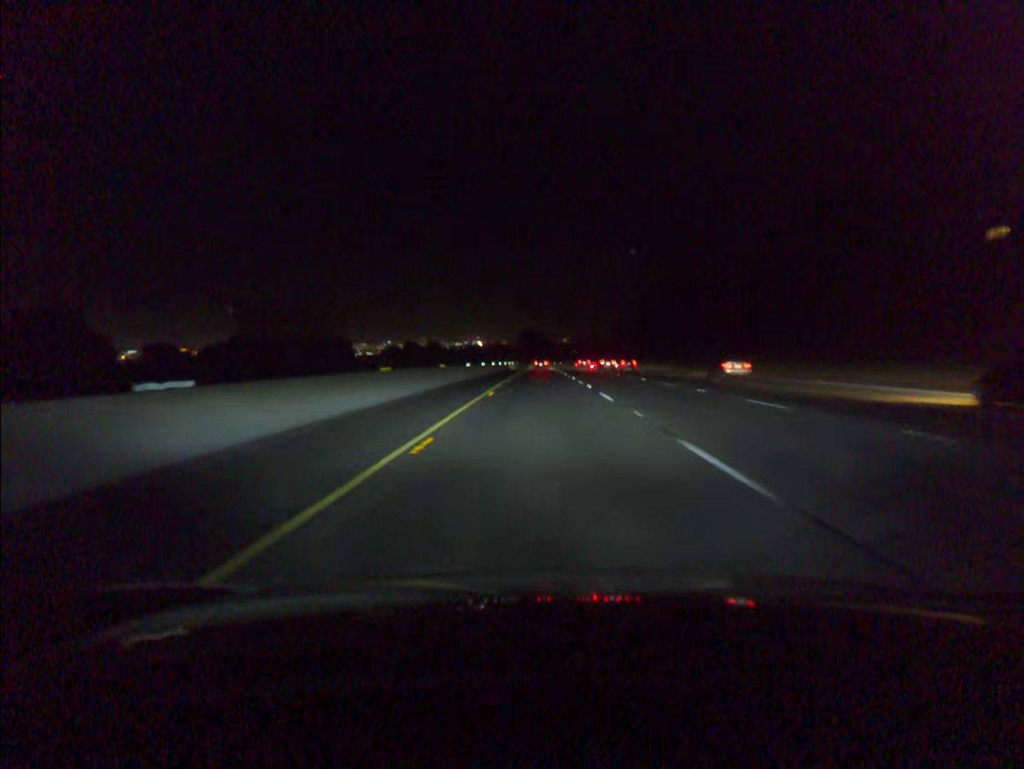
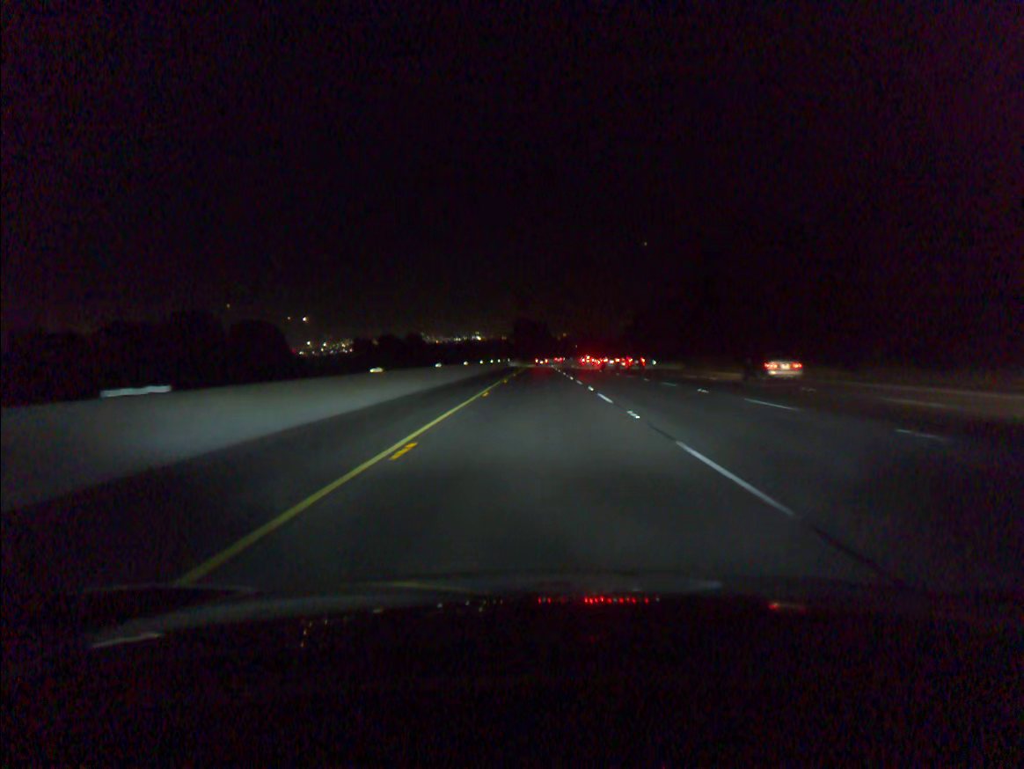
(+0.1, +44.4) m; 0°
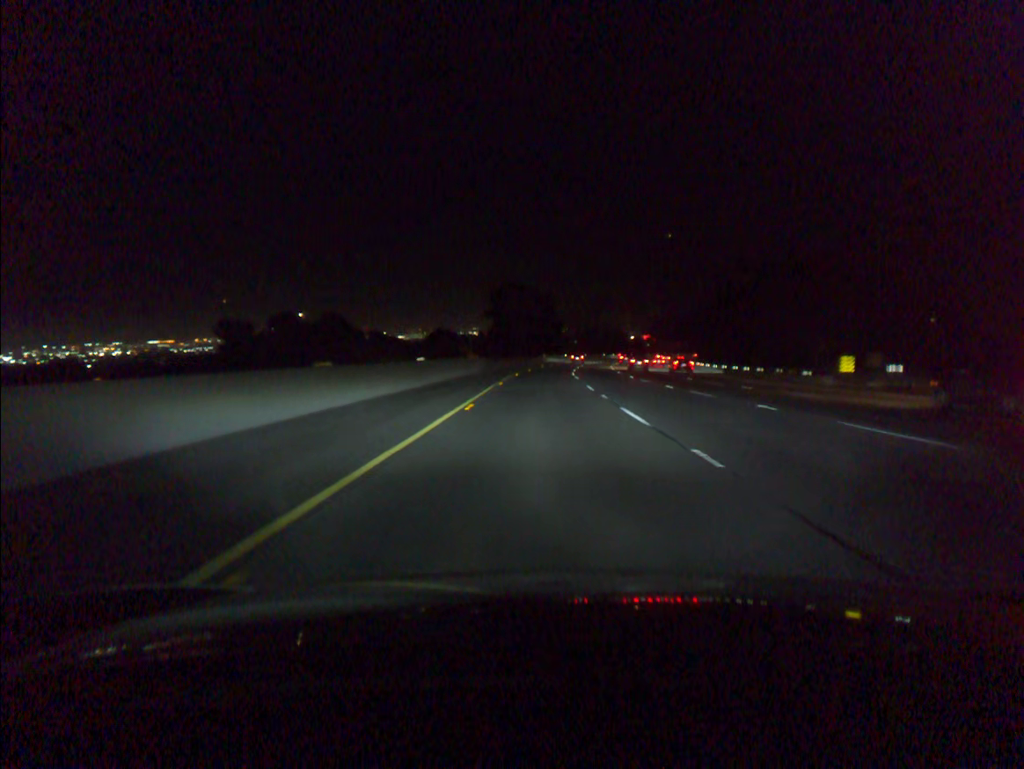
(-0.3, +94.0) m; 0°
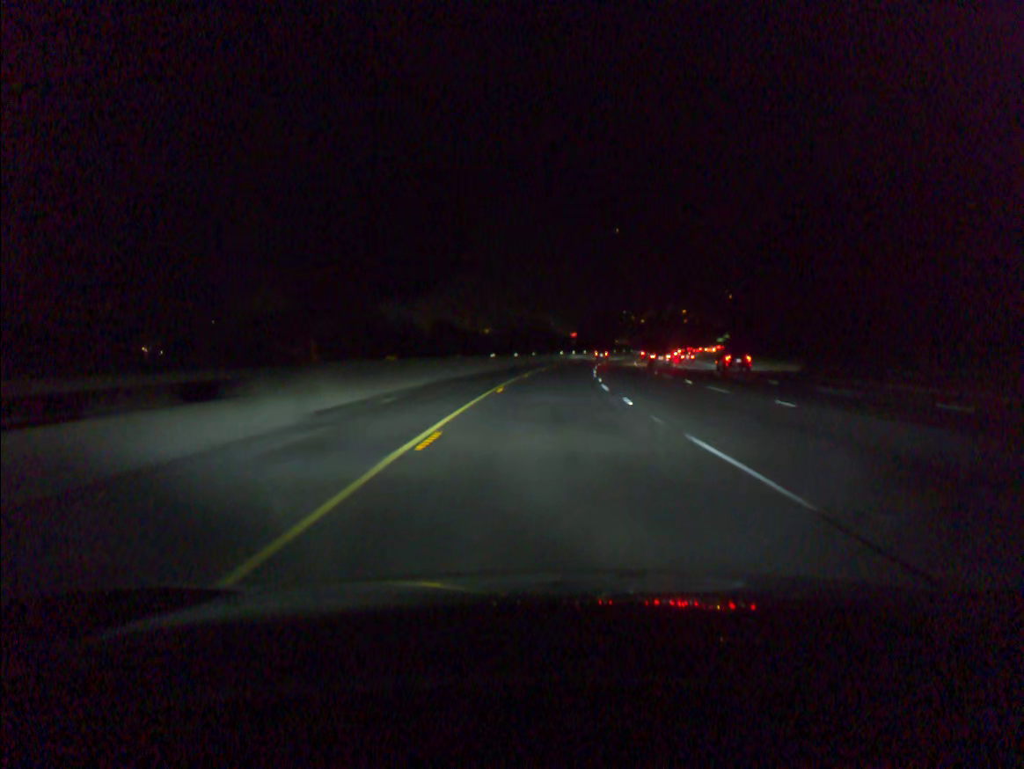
(+2.8, +95.7) m; +5°
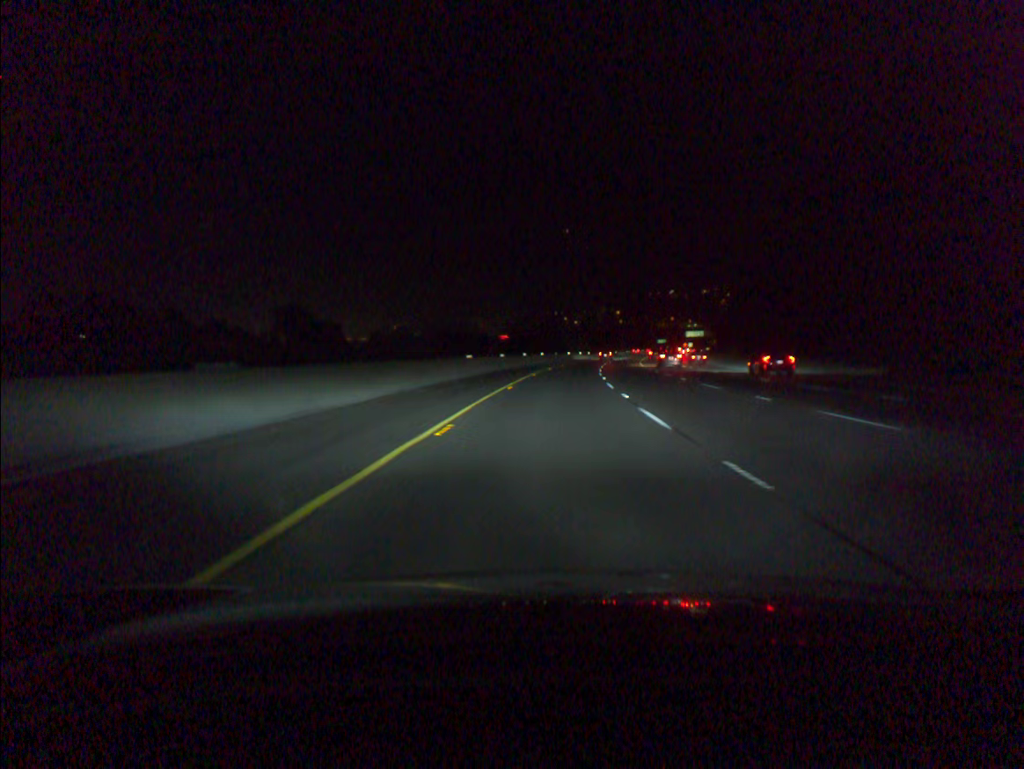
(+3.2, +70.9) m; +5°
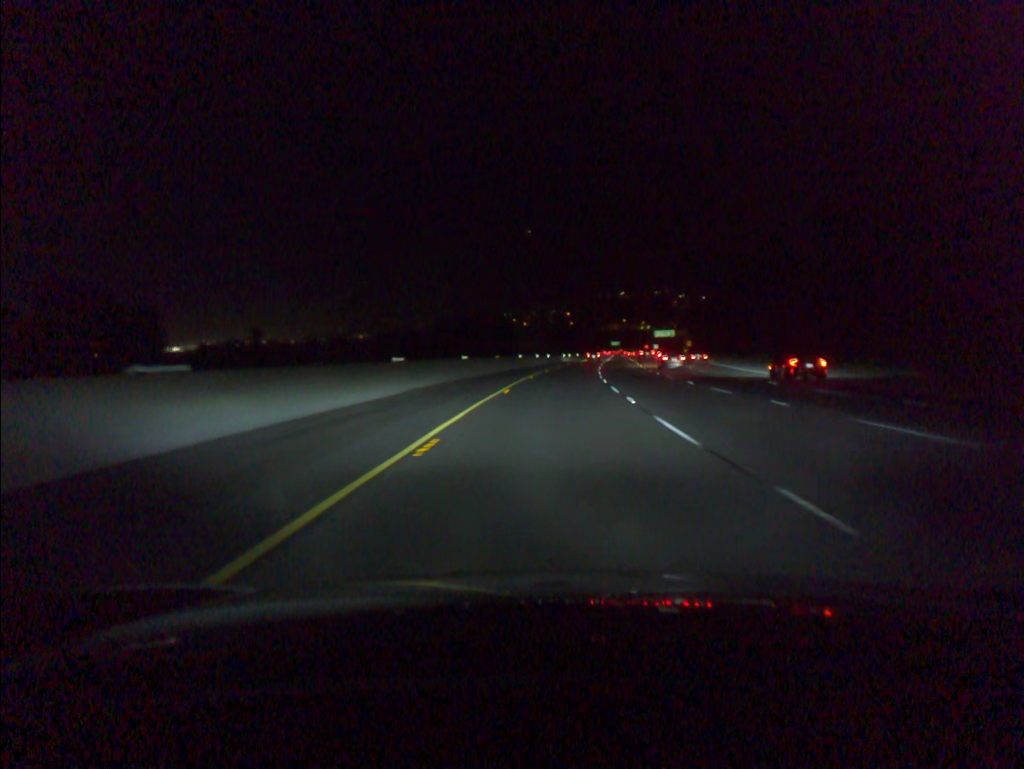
(+1.5, +46.0) m; +4°
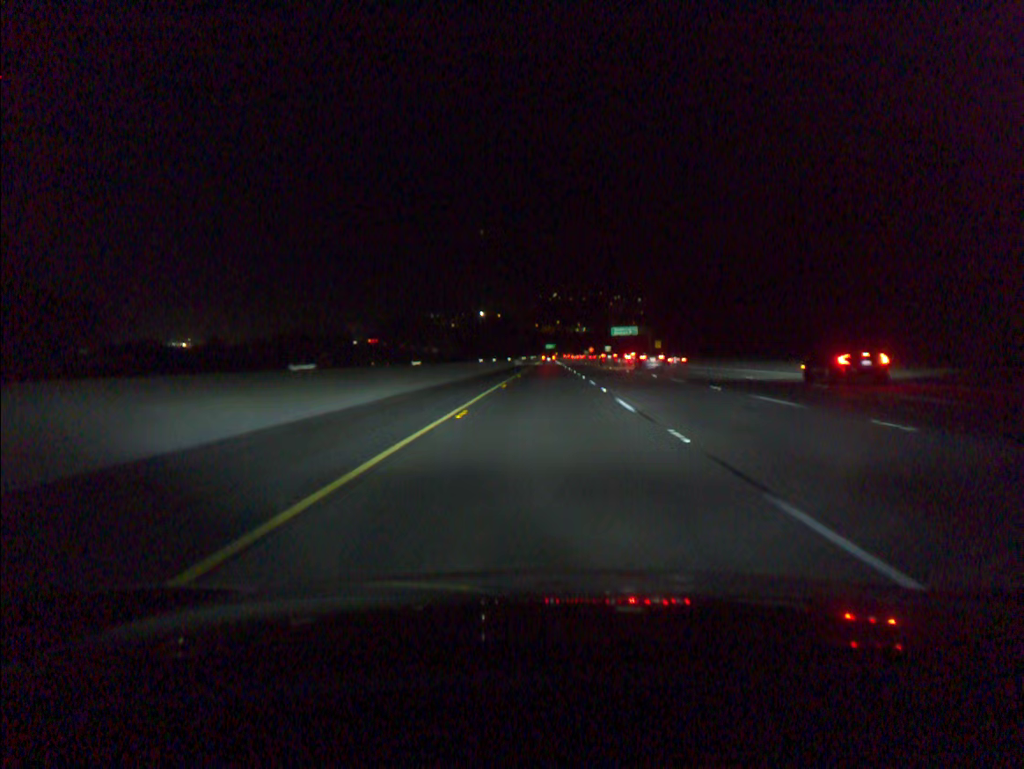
(+3.2, +67.2) m; +5°
